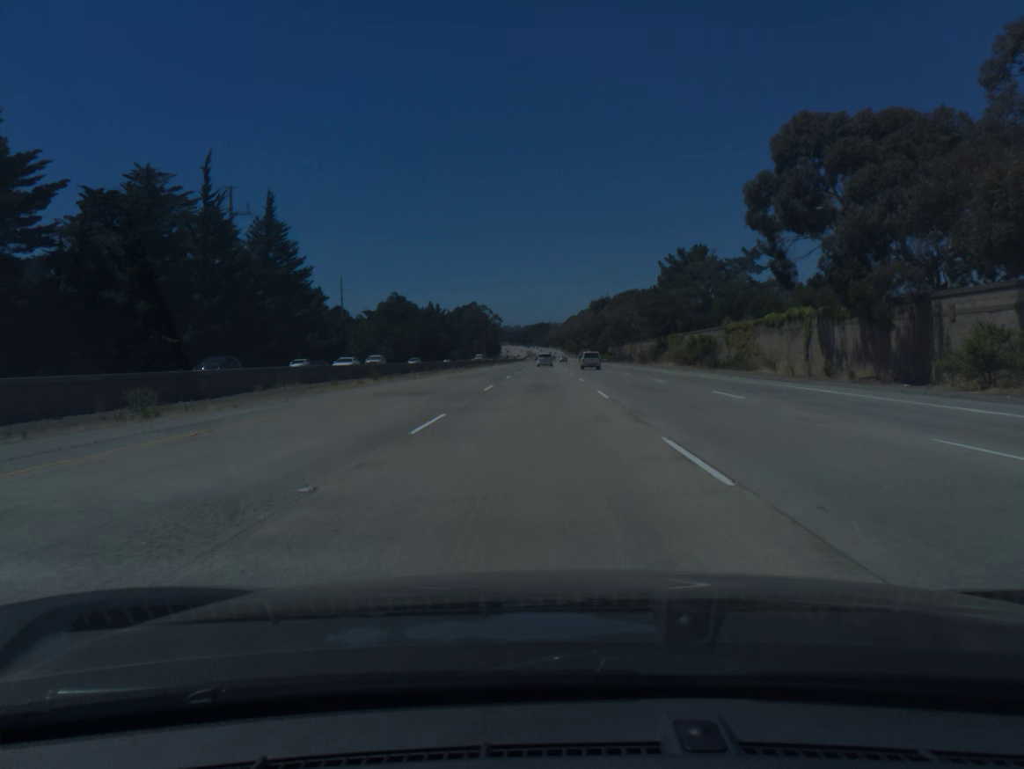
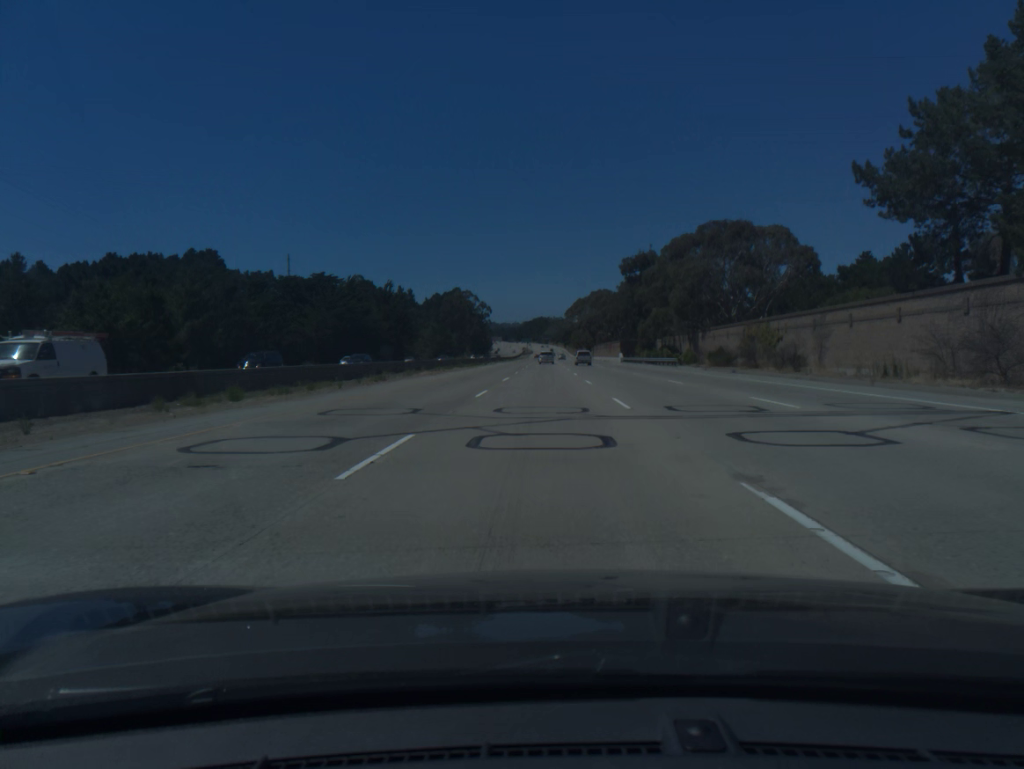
(+0.1, +92.1) m; 0°
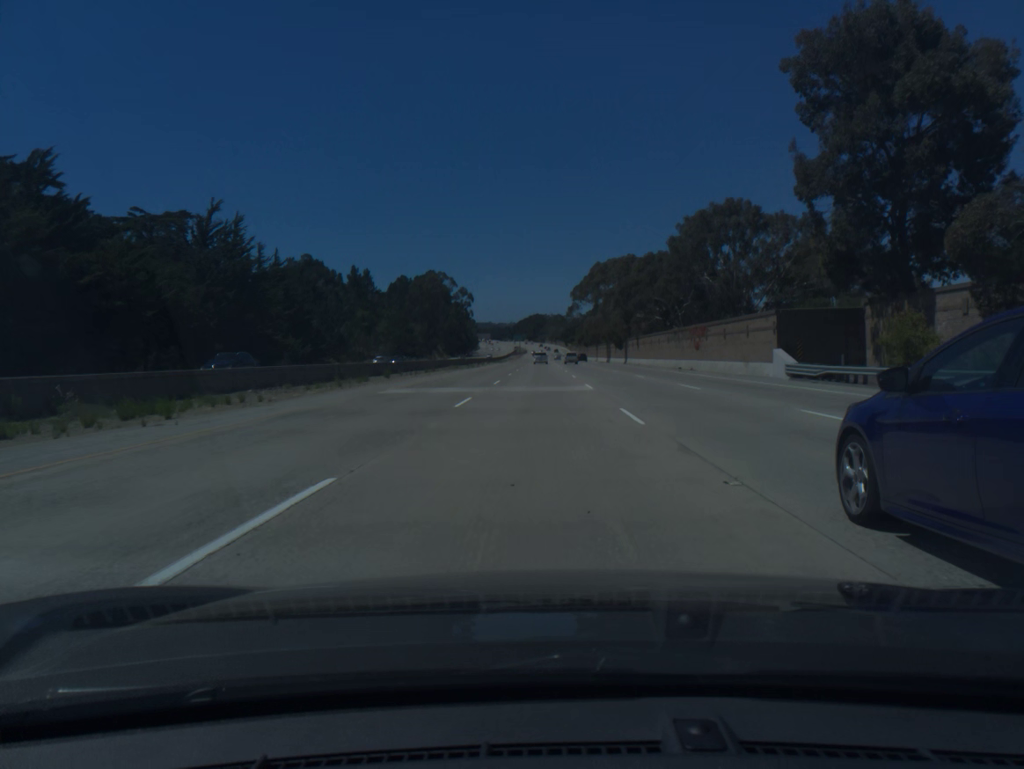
(+0.1, +91.7) m; 0°
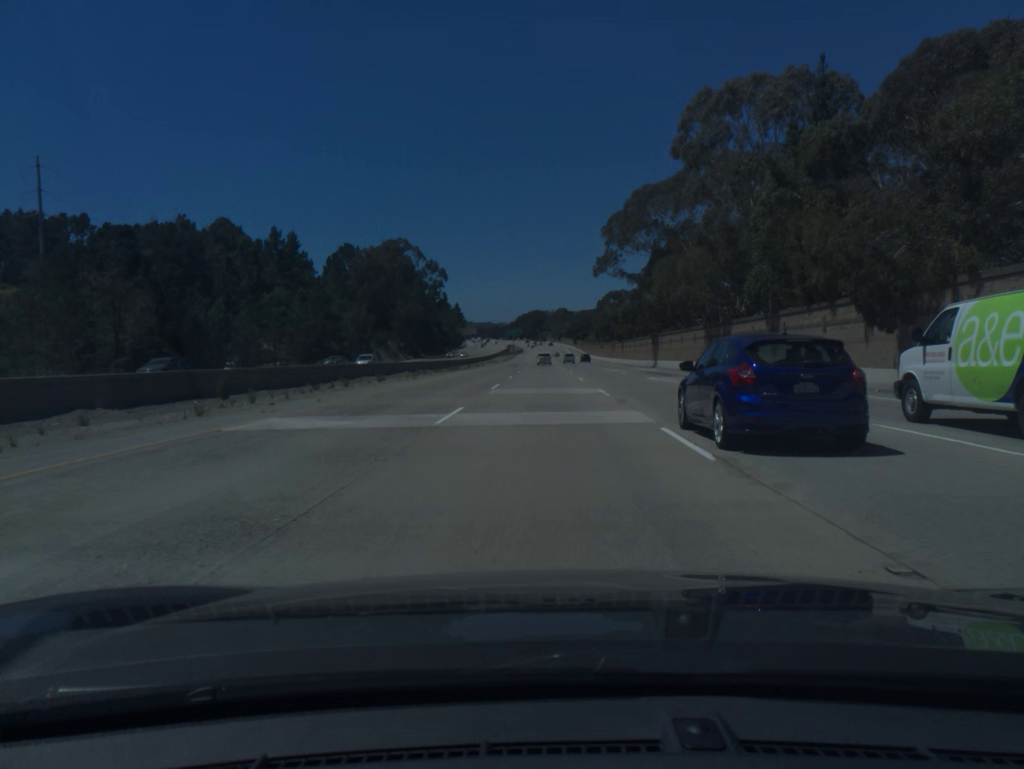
(-0.5, +91.9) m; 0°
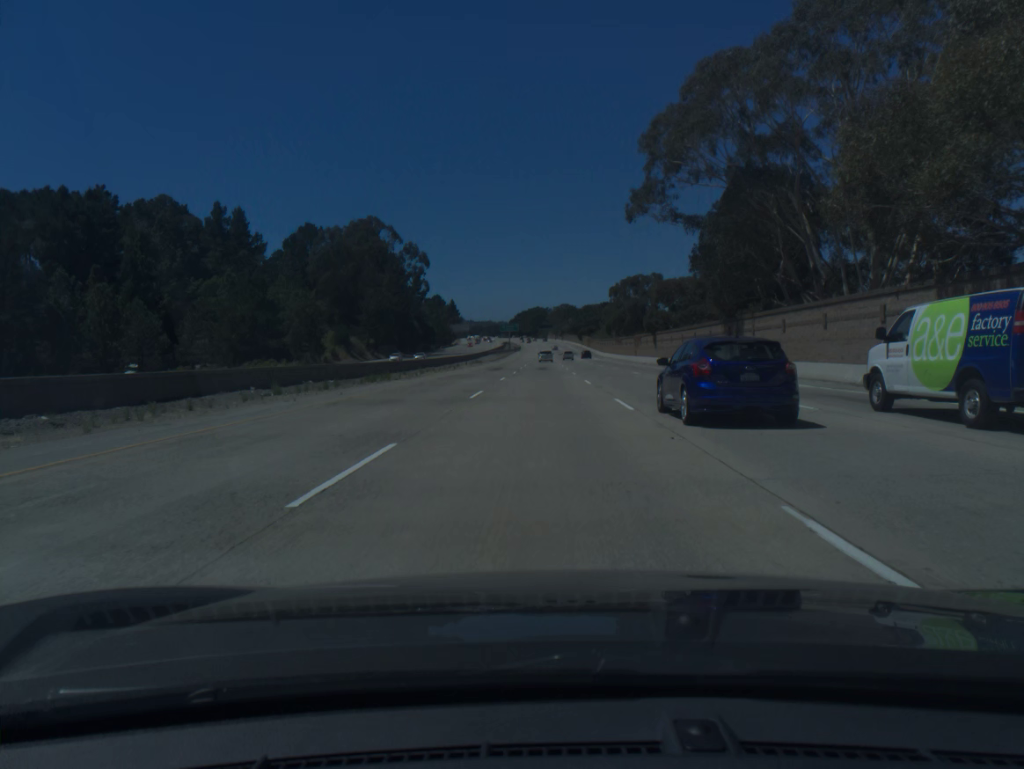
(+0.1, +36.8) m; 0°
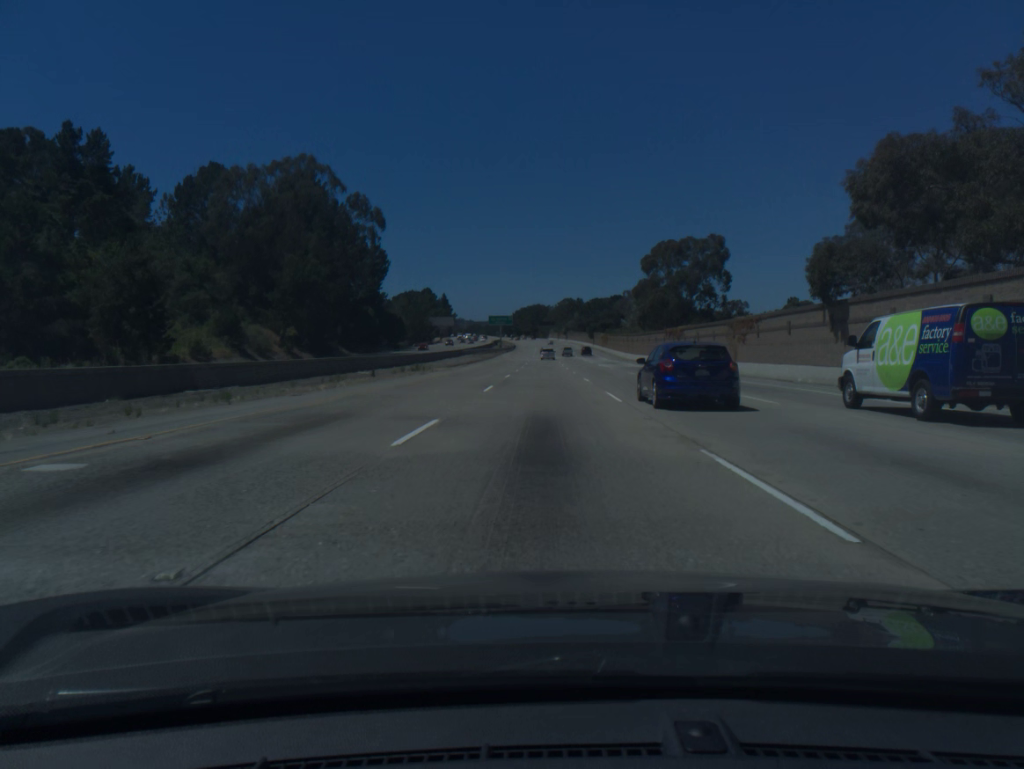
(-0.2, +55.3) m; 0°
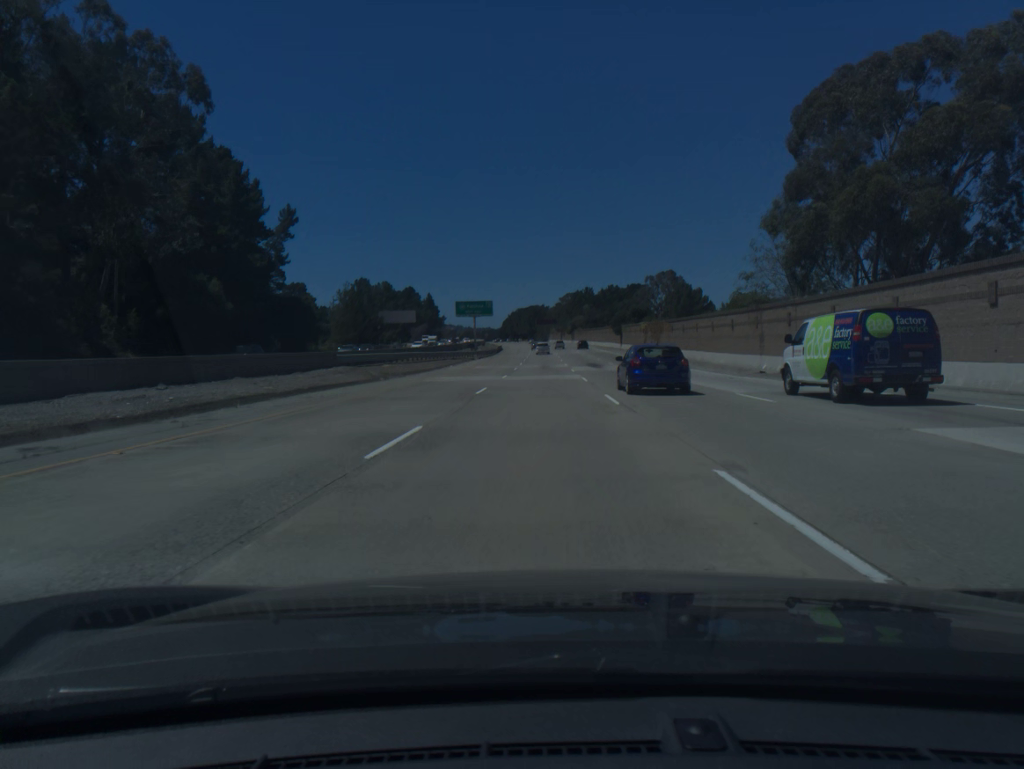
(+0.2, +73.7) m; 0°
